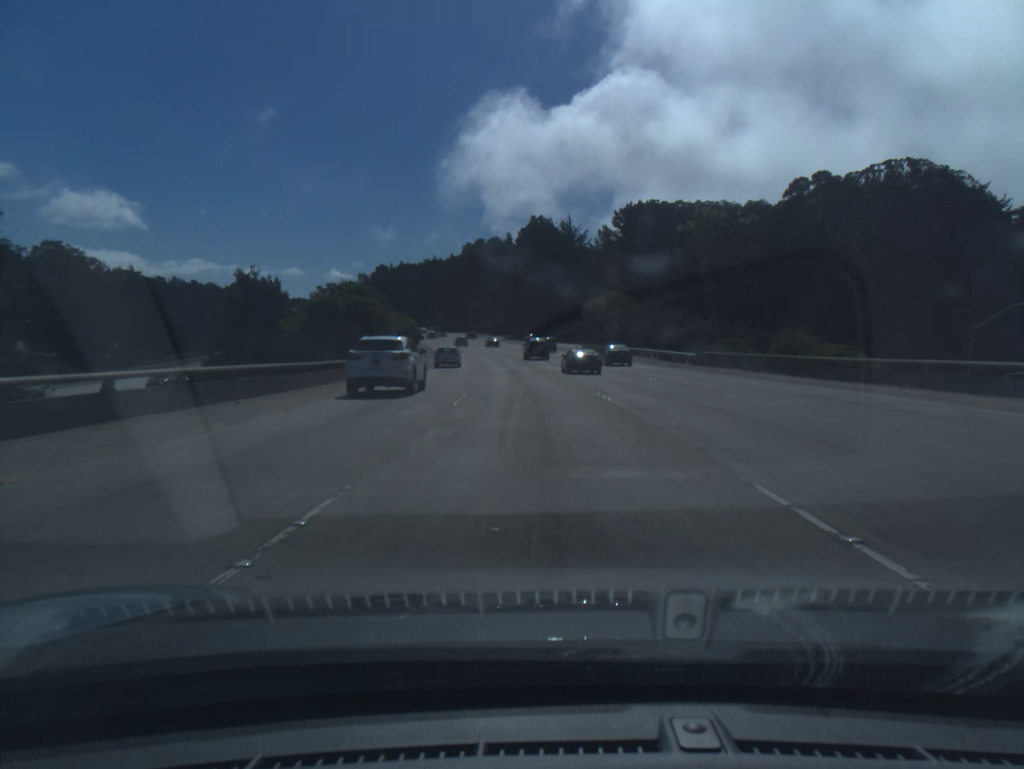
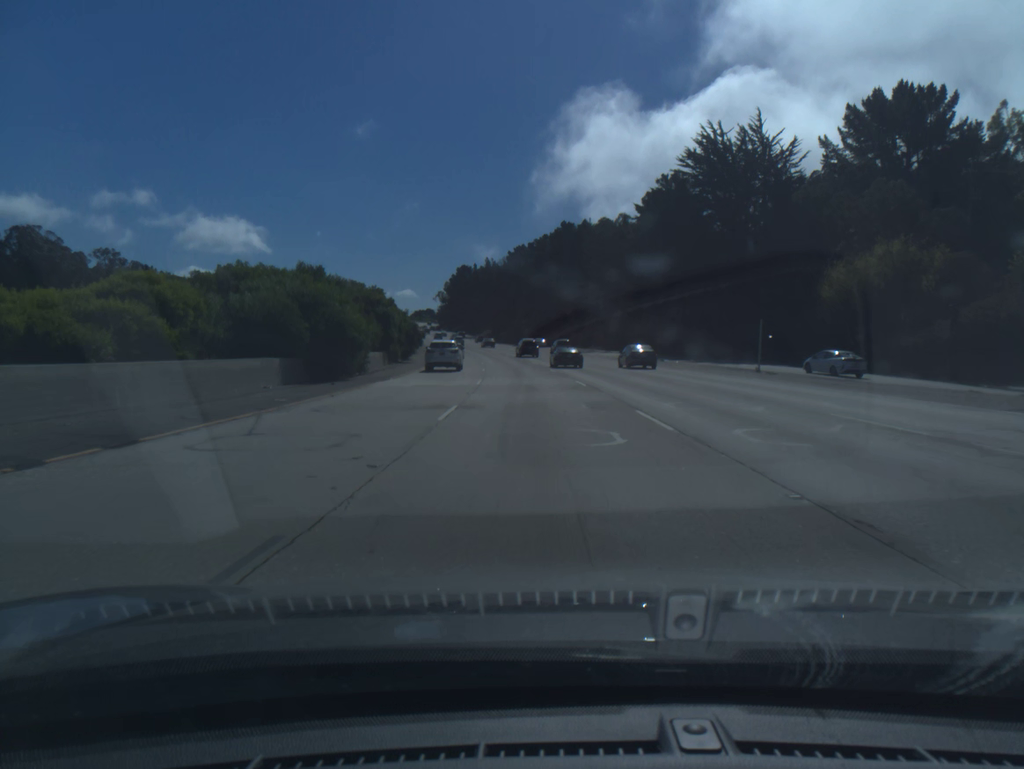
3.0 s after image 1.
(-5.7, +85.0) m; -8°
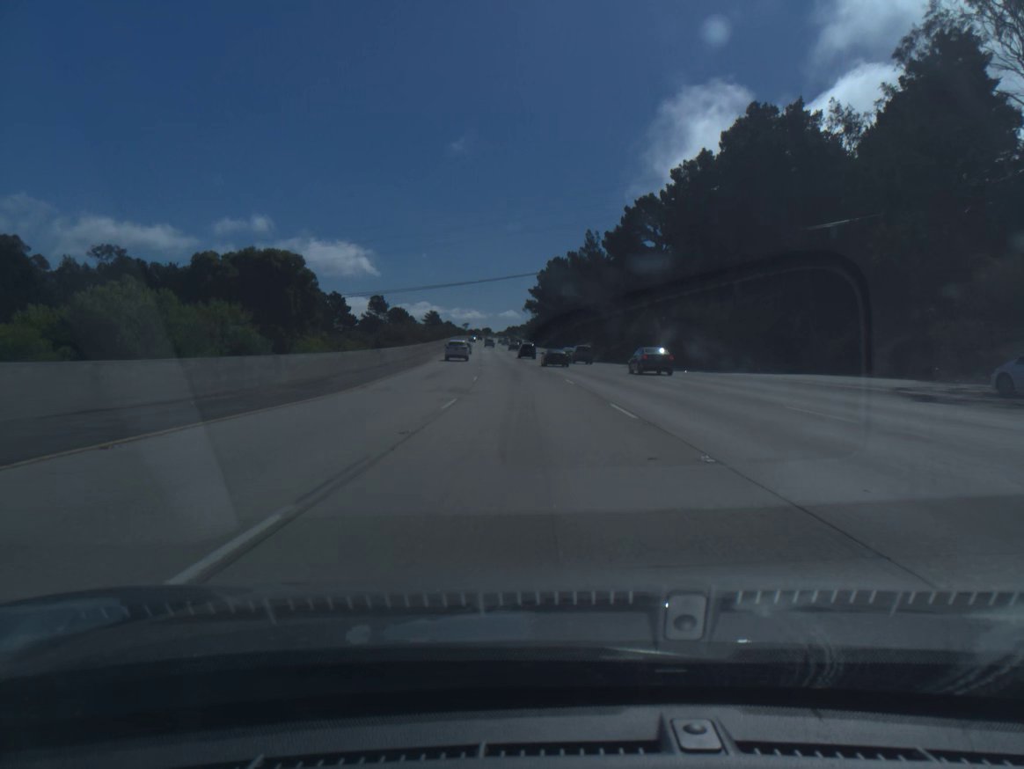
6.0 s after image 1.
(-5.4, +84.2) m; -8°
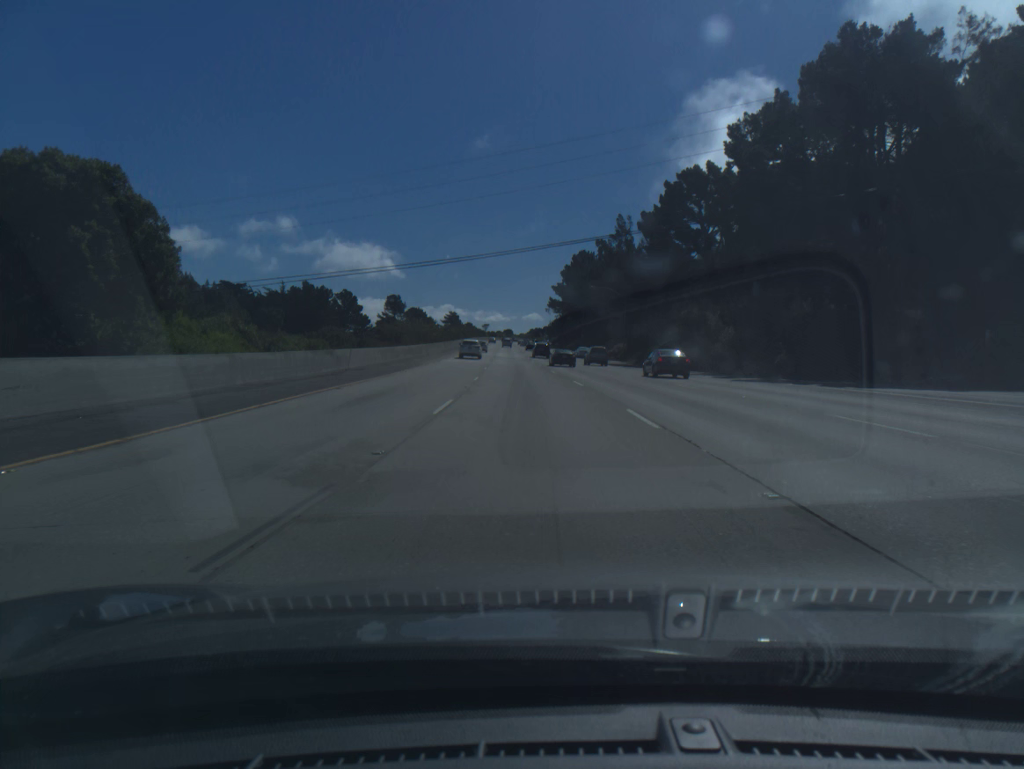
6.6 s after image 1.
(-0.2, +16.8) m; -2°
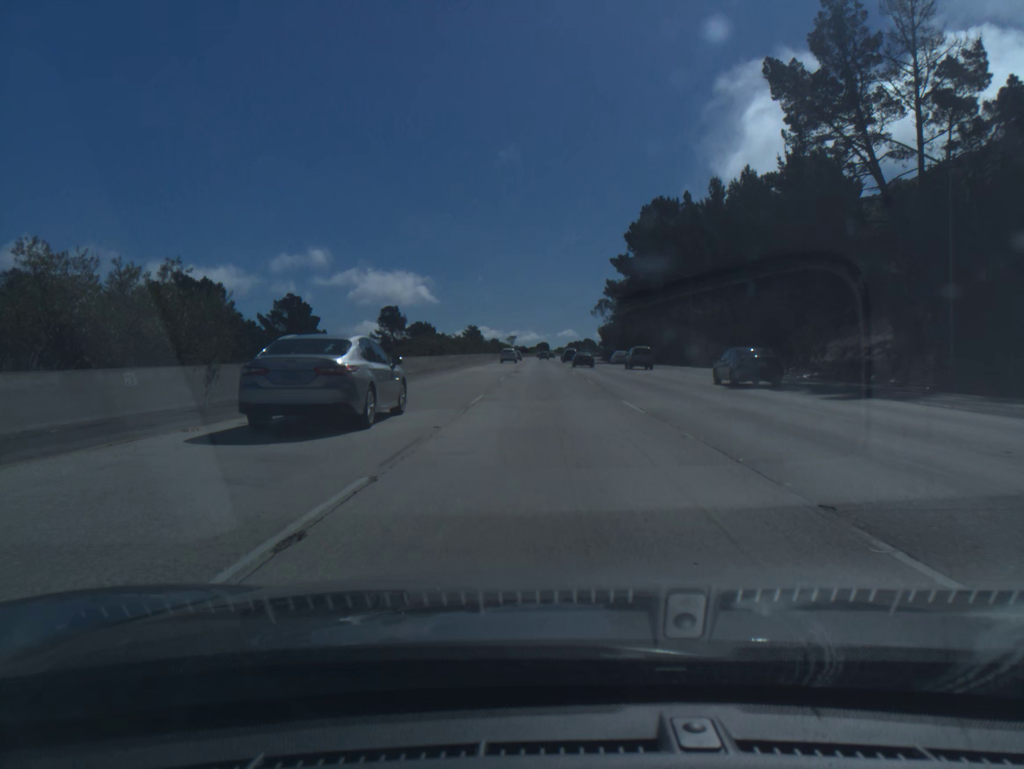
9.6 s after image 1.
(-3.5, +83.9) m; -3°
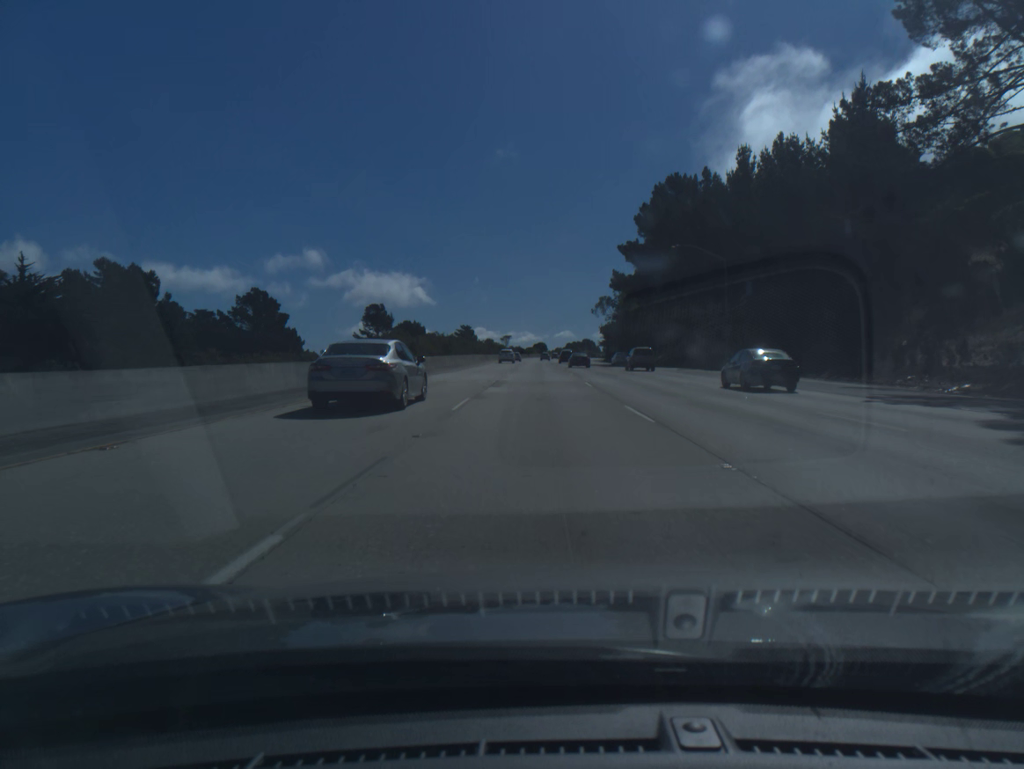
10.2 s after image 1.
(0.0, +16.7) m; 0°
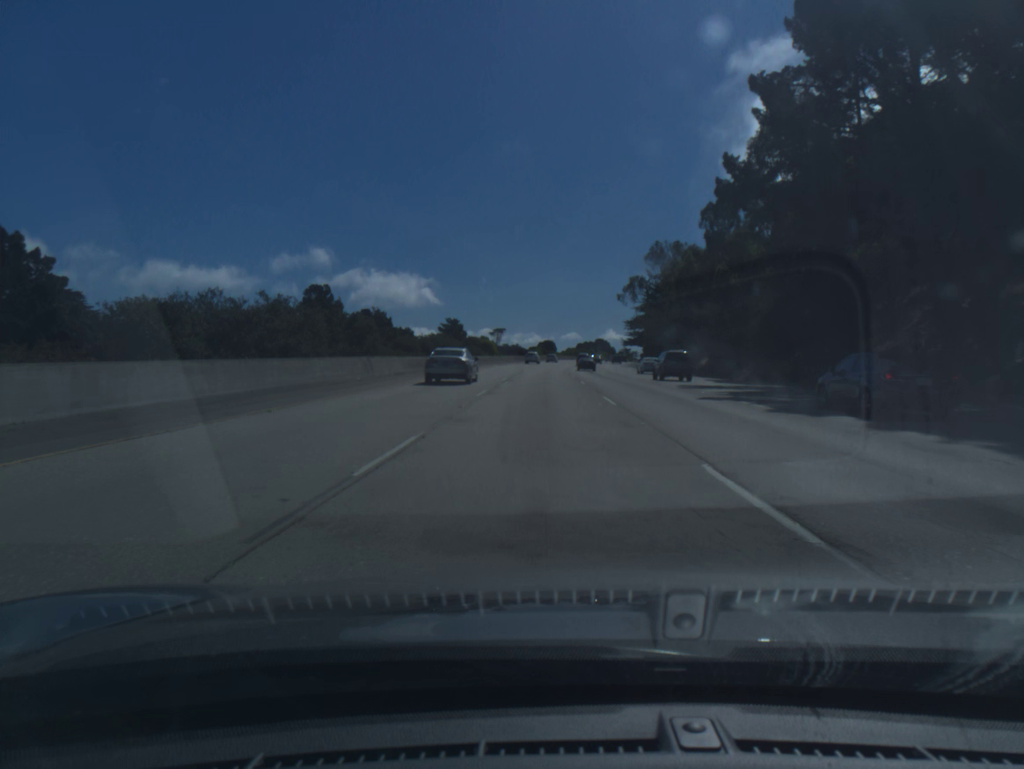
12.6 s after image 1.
(-0.2, +66.8) m; 0°
